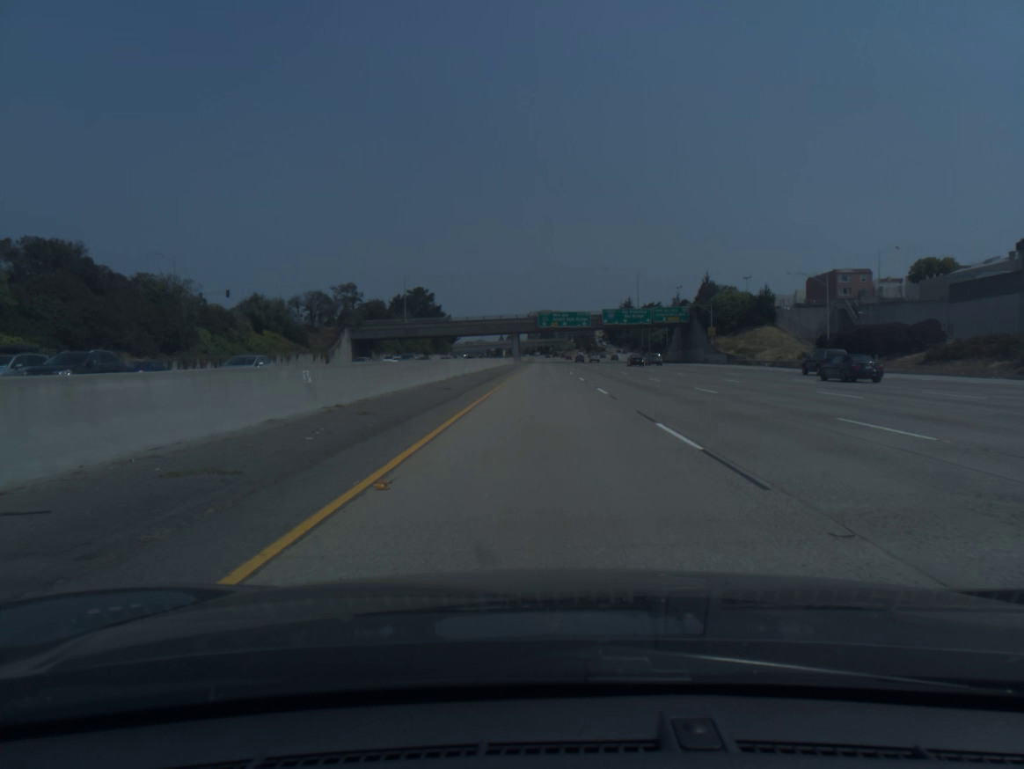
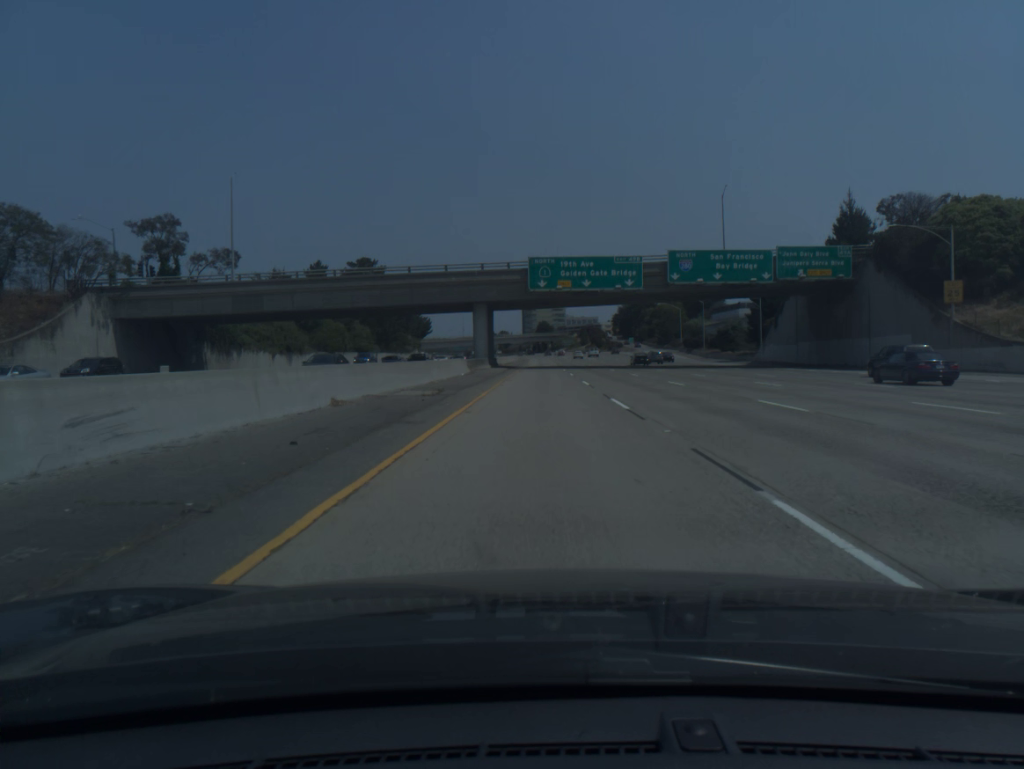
(+0.1, +78.6) m; 0°
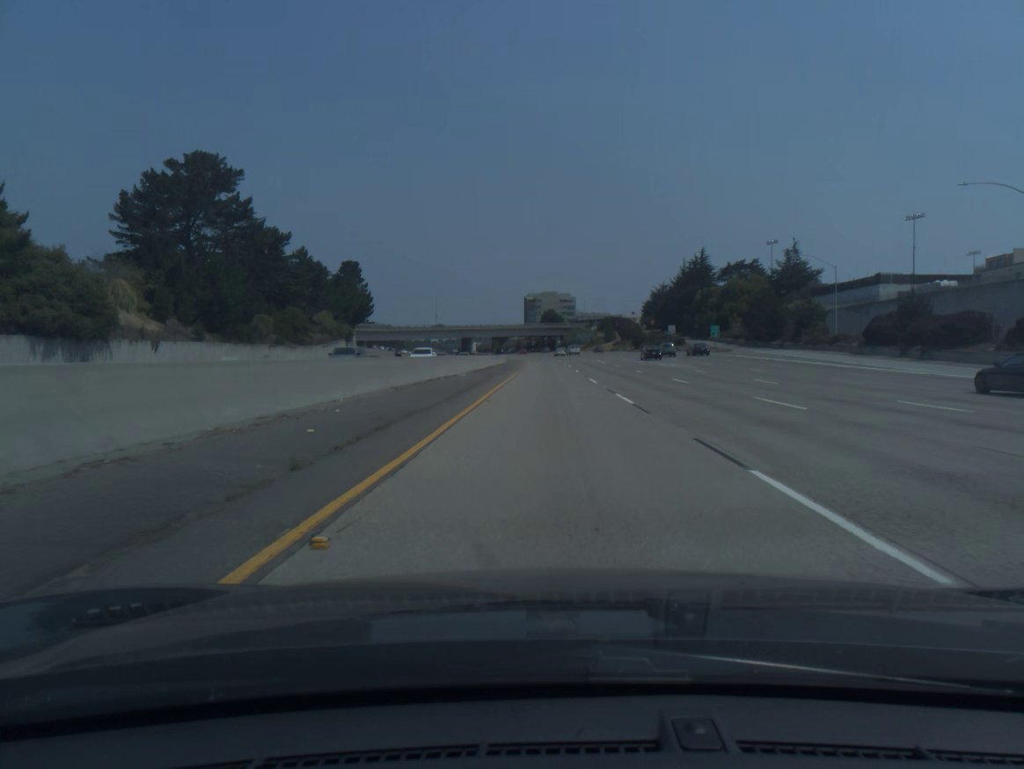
(-0.6, +98.5) m; 0°
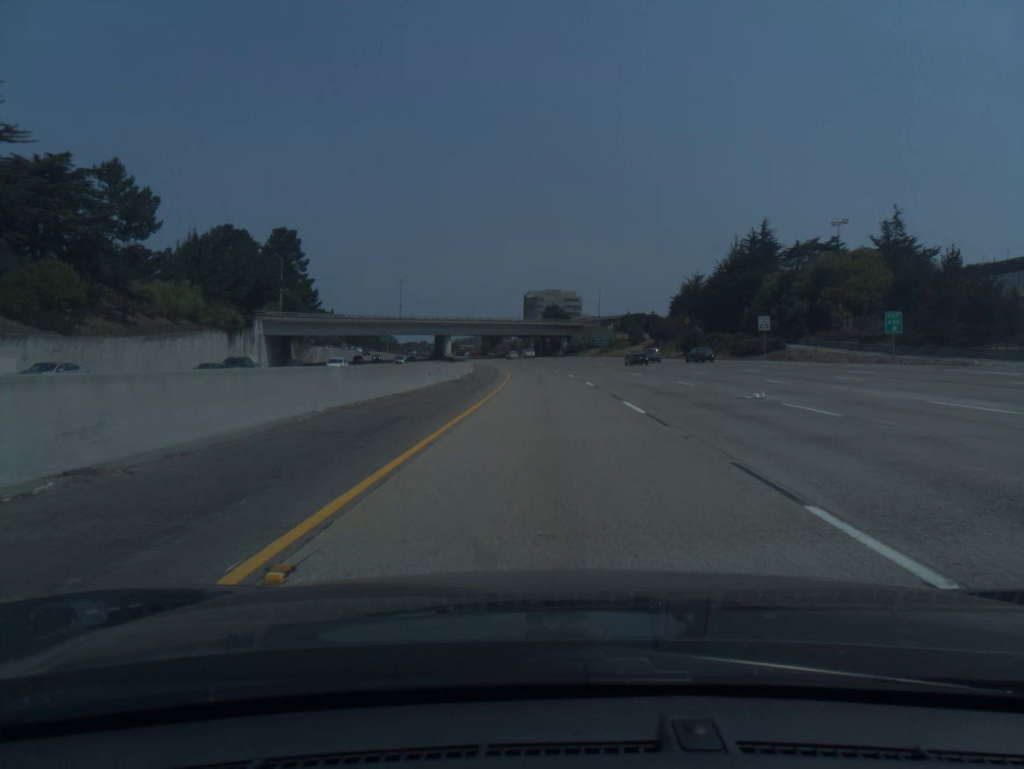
(+0.1, +59.0) m; 0°
